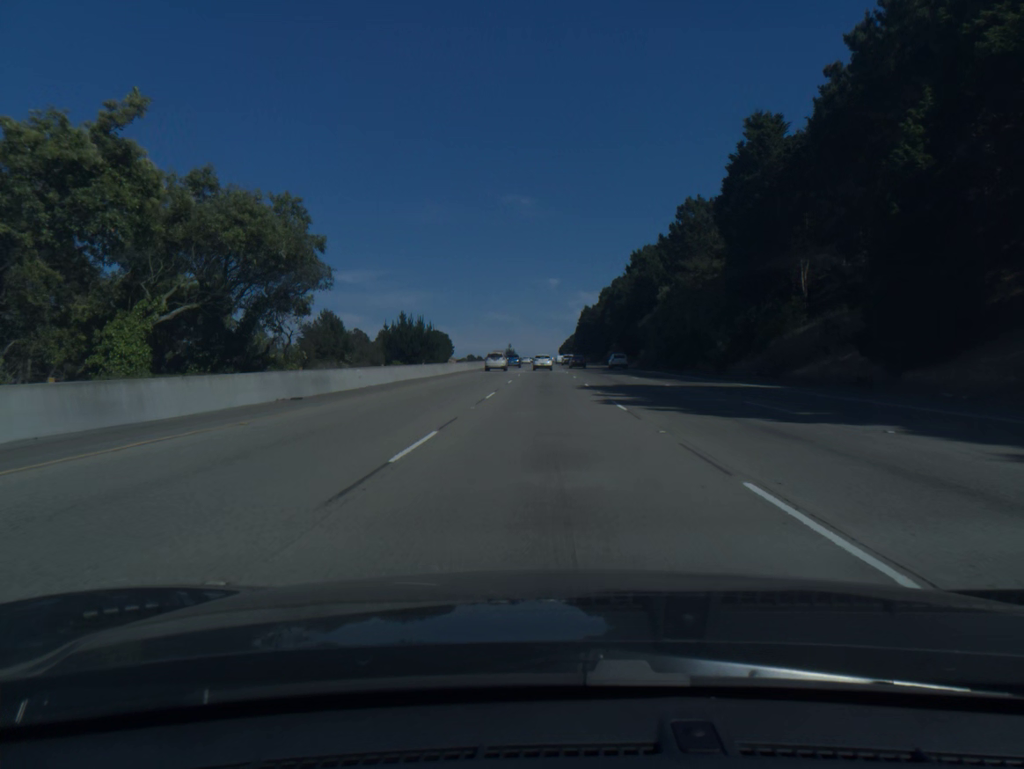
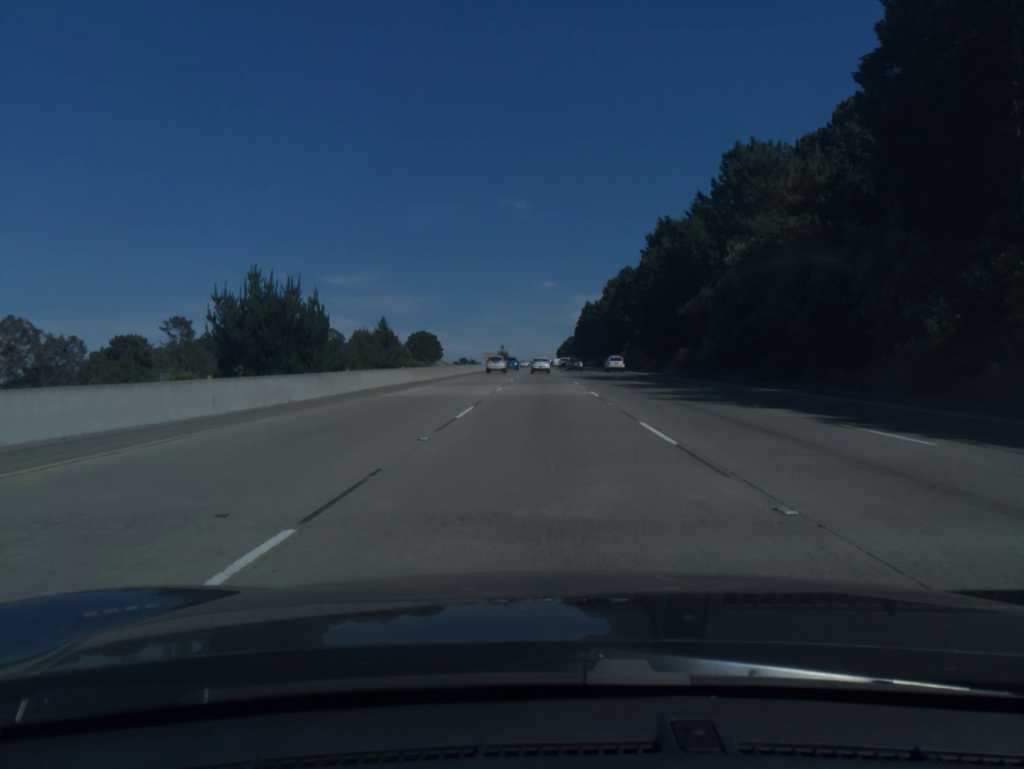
(+0.1, +36.3) m; 0°
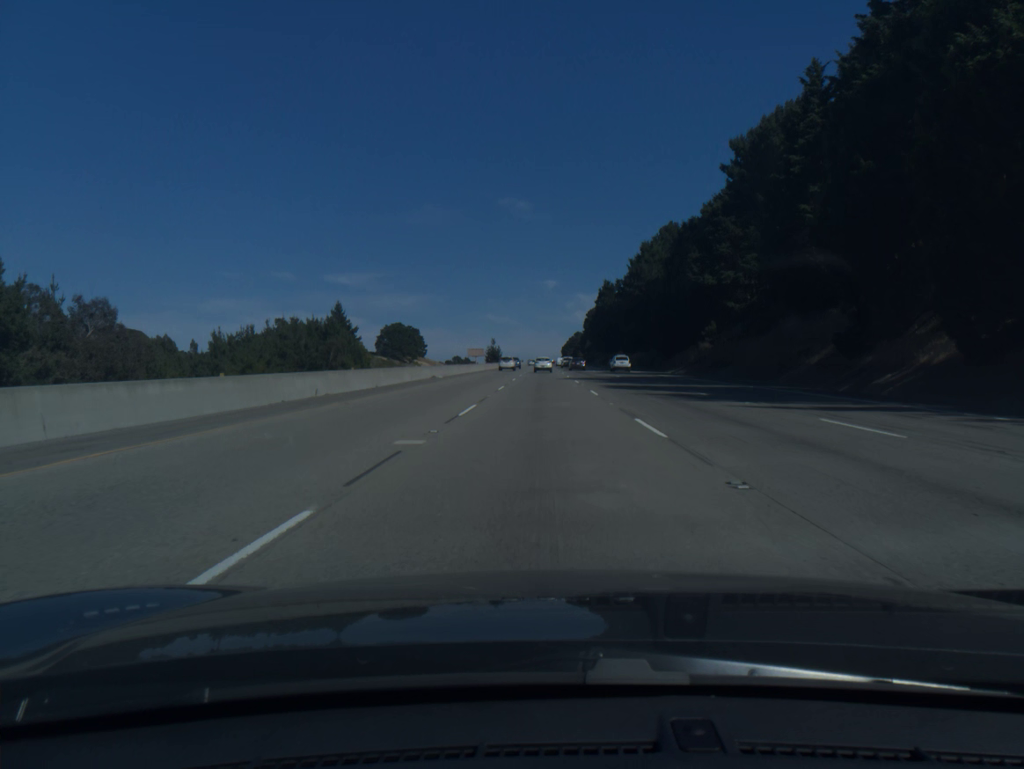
(-0.1, +72.5) m; 0°
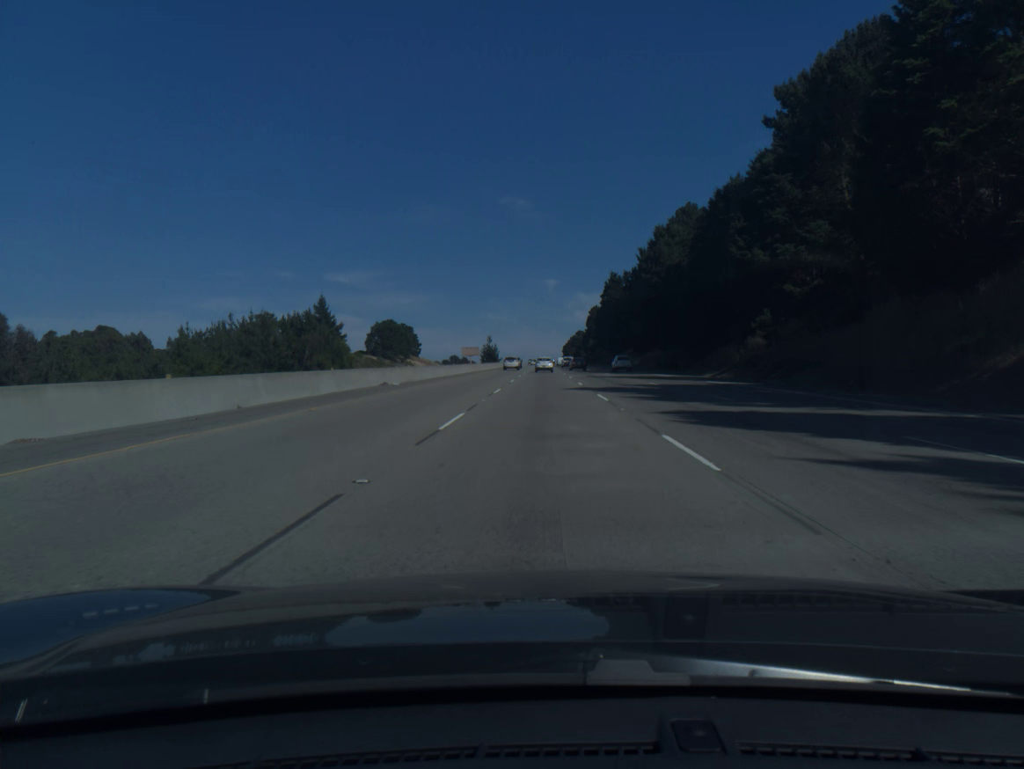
(0.0, +18.1) m; 0°
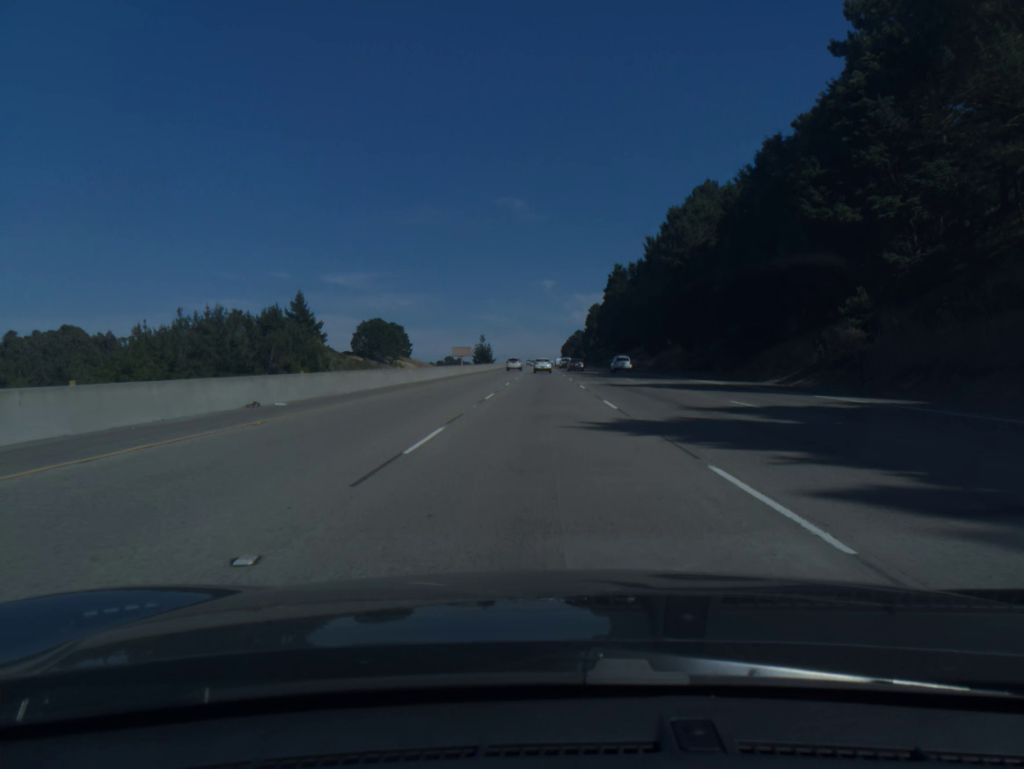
(0.0, +18.1) m; 0°
